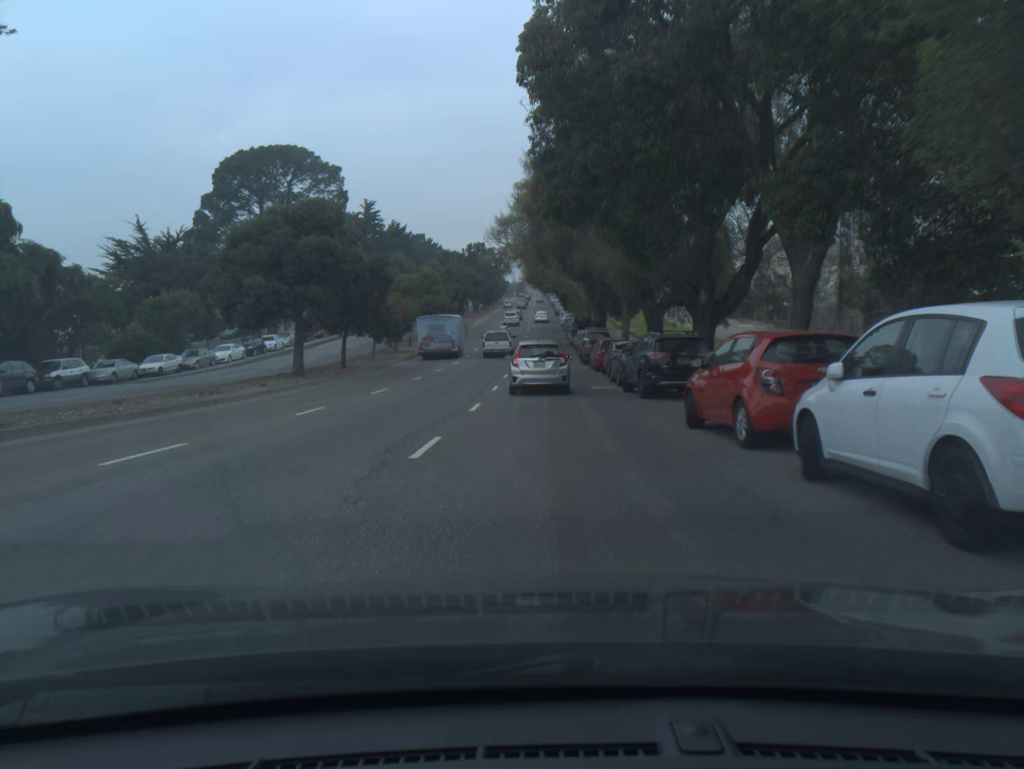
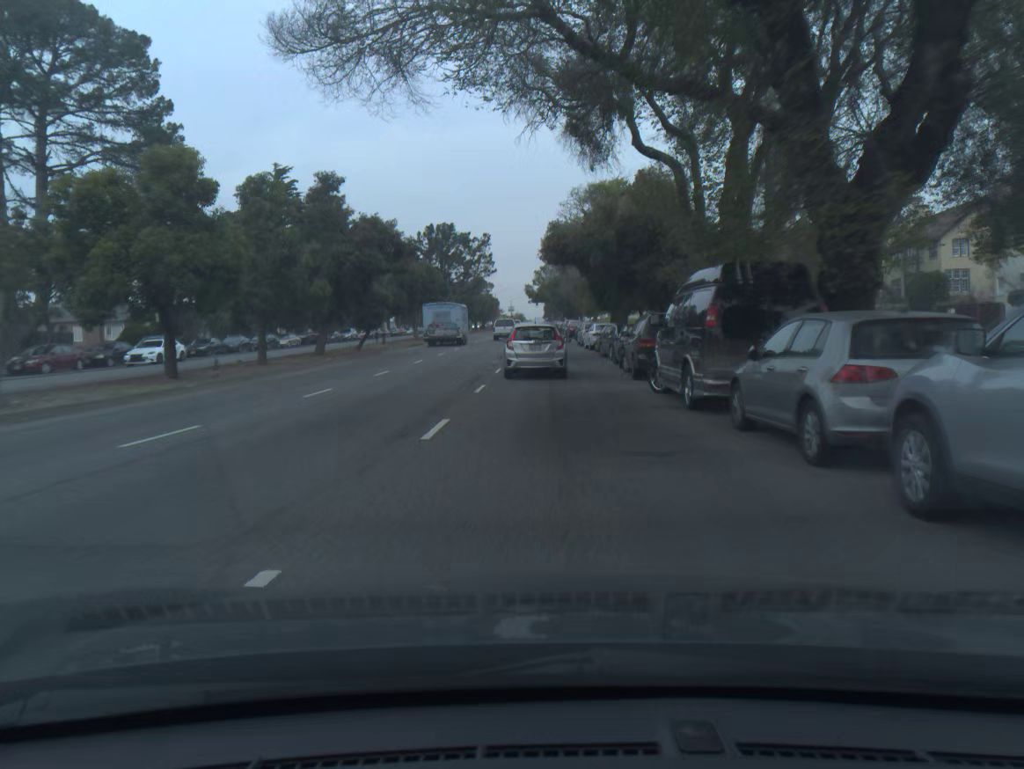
(0.0, +50.5) m; 0°
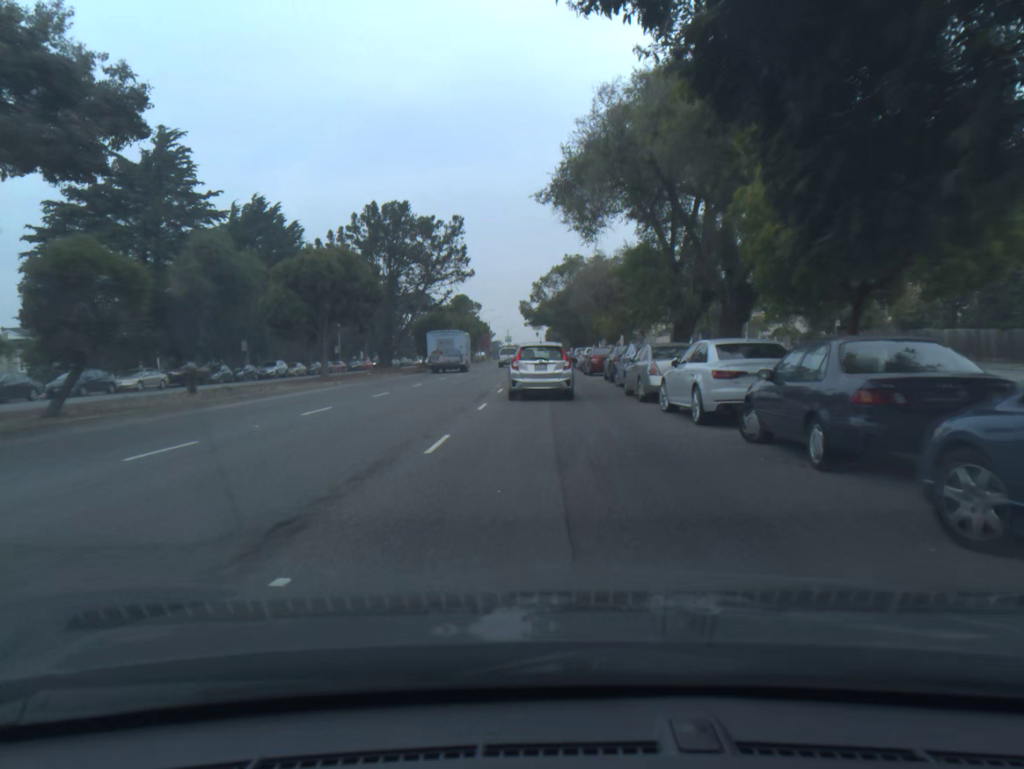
(0.0, +28.9) m; 0°
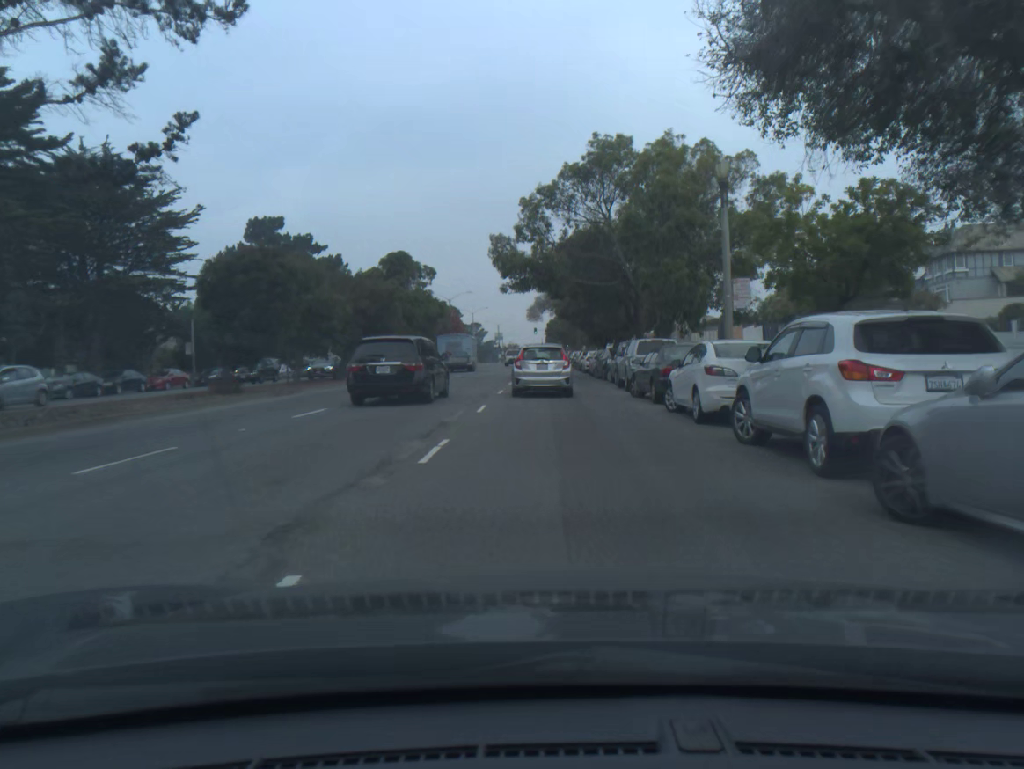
(0.0, +44.0) m; 0°
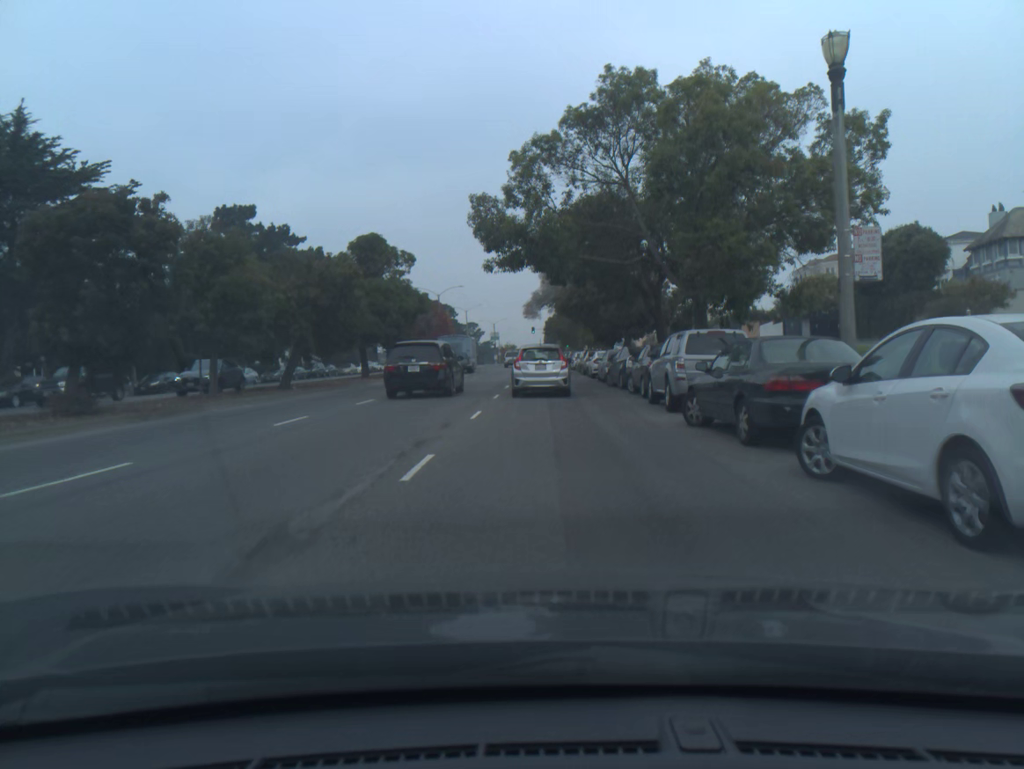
(0.0, +8.5) m; 0°
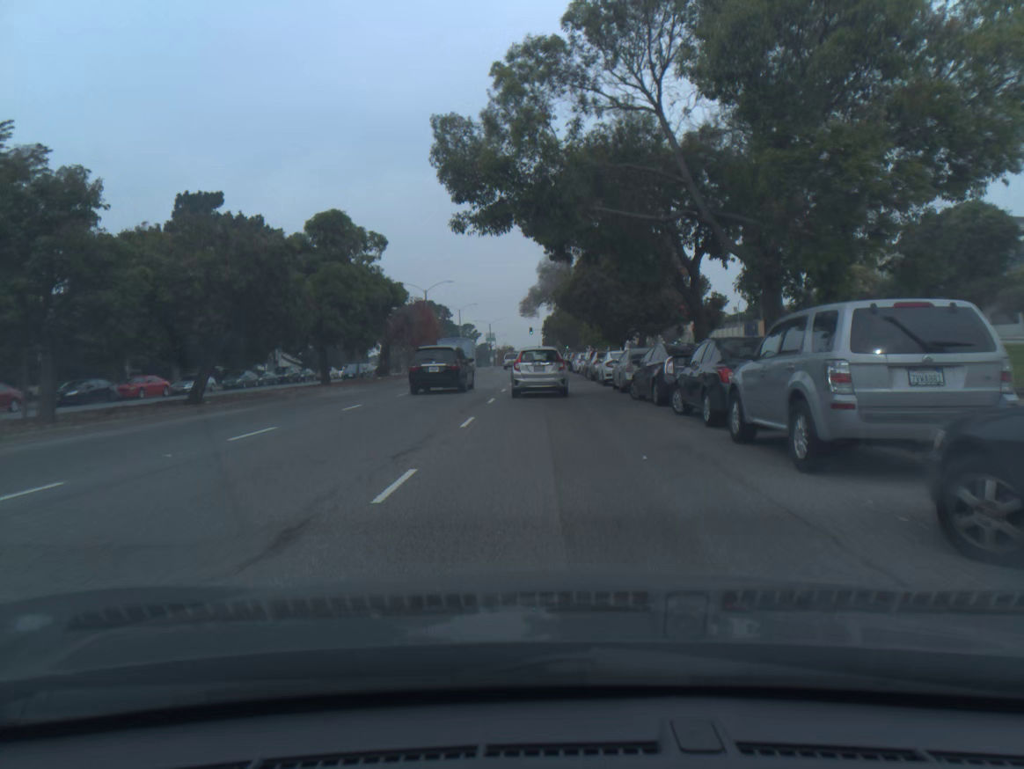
(0.0, +8.5) m; 0°
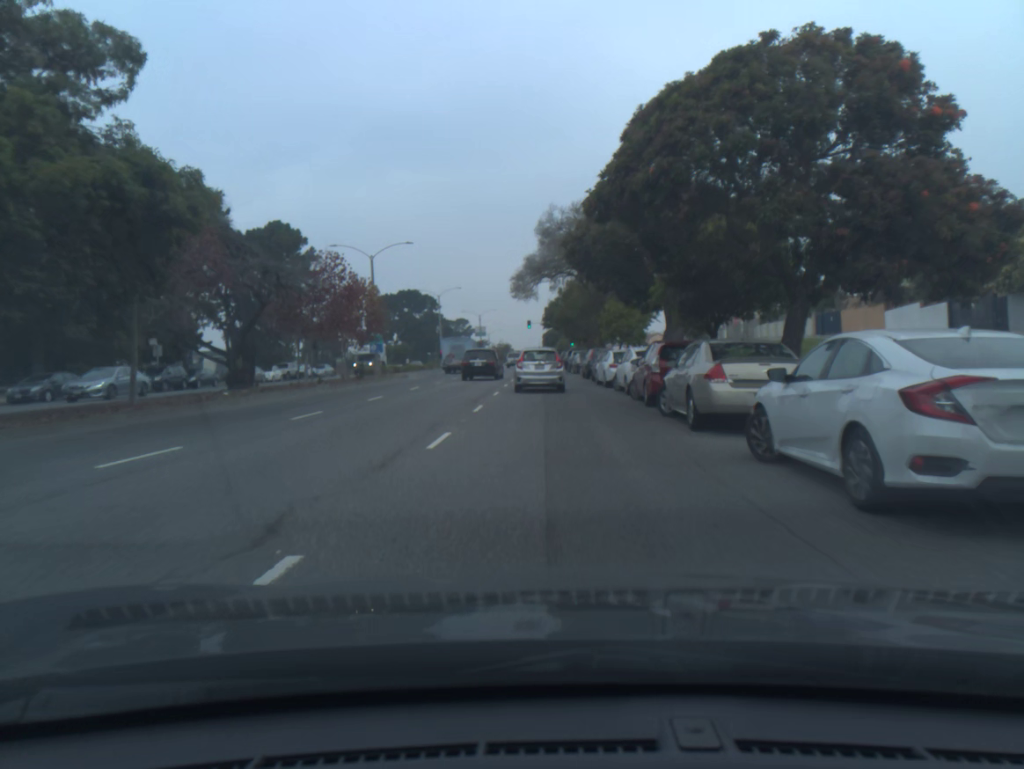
(-0.1, +25.6) m; 0°
